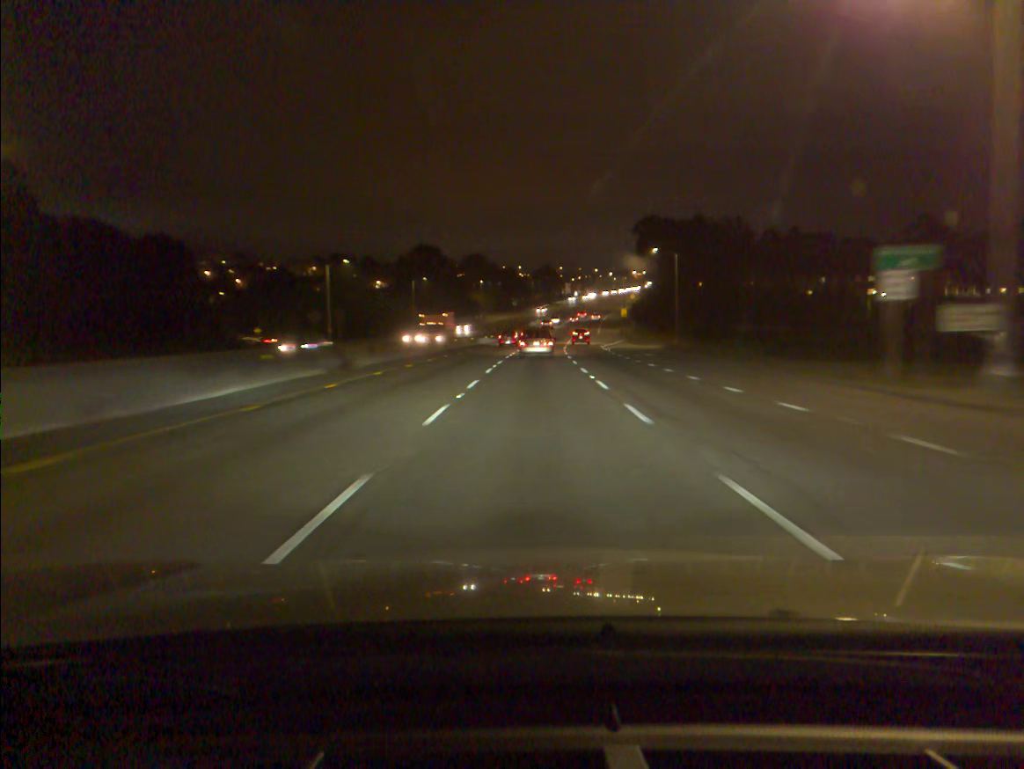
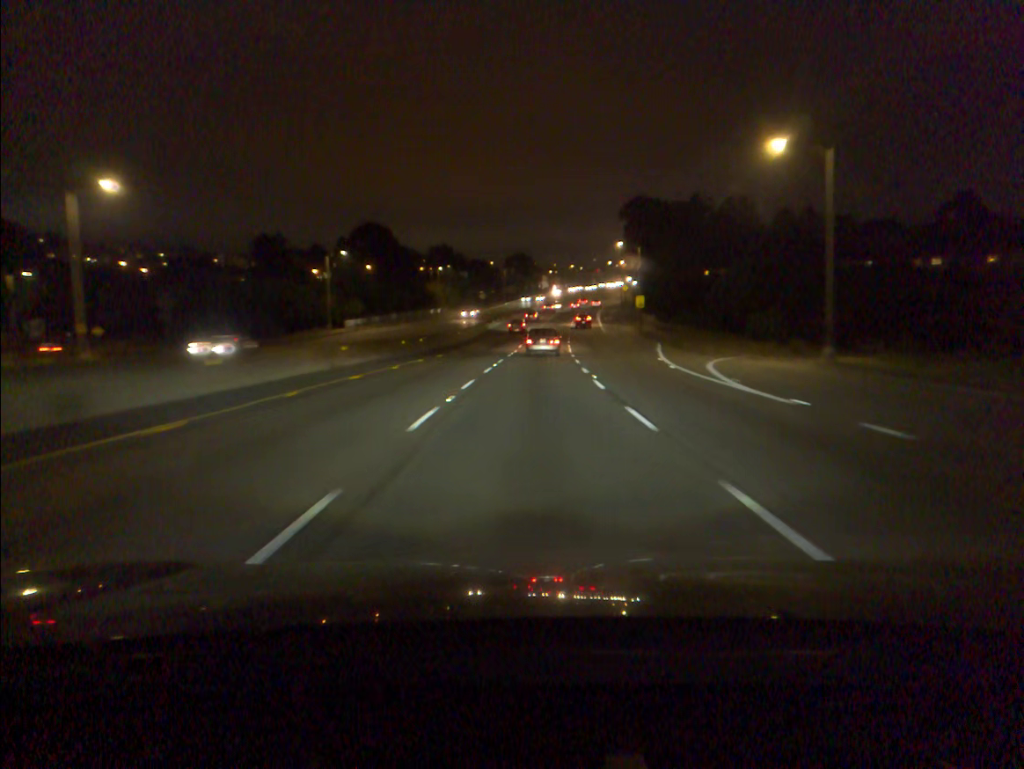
(+0.8, +45.2) m; +2°
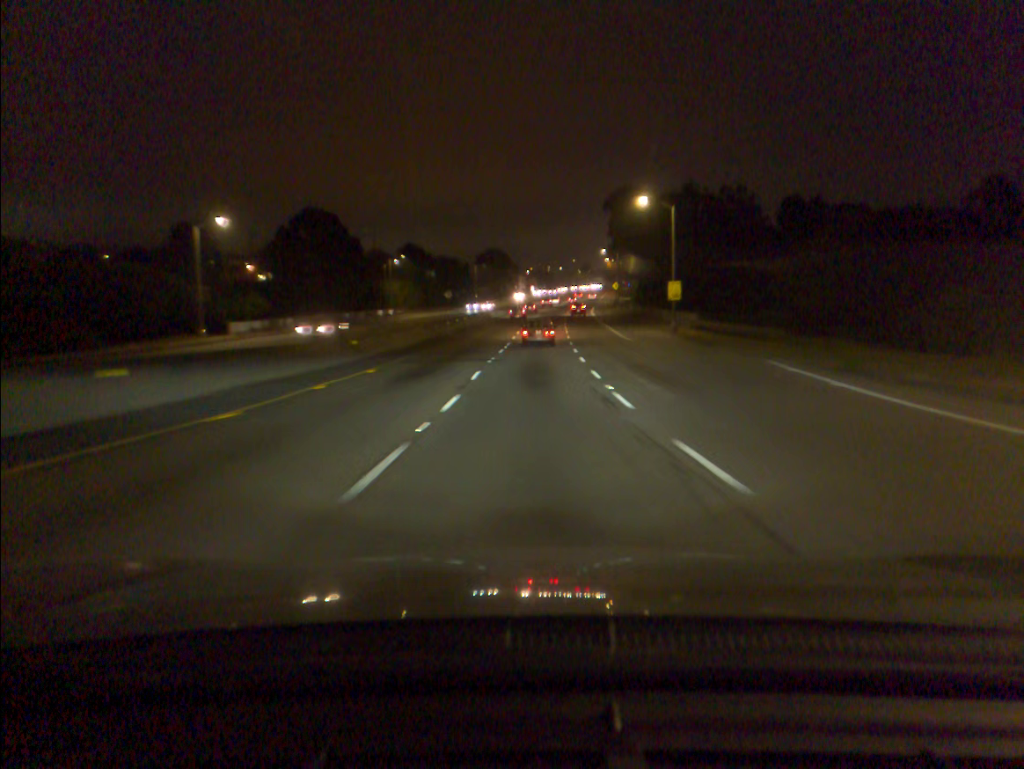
(+0.5, +33.9) m; +2°
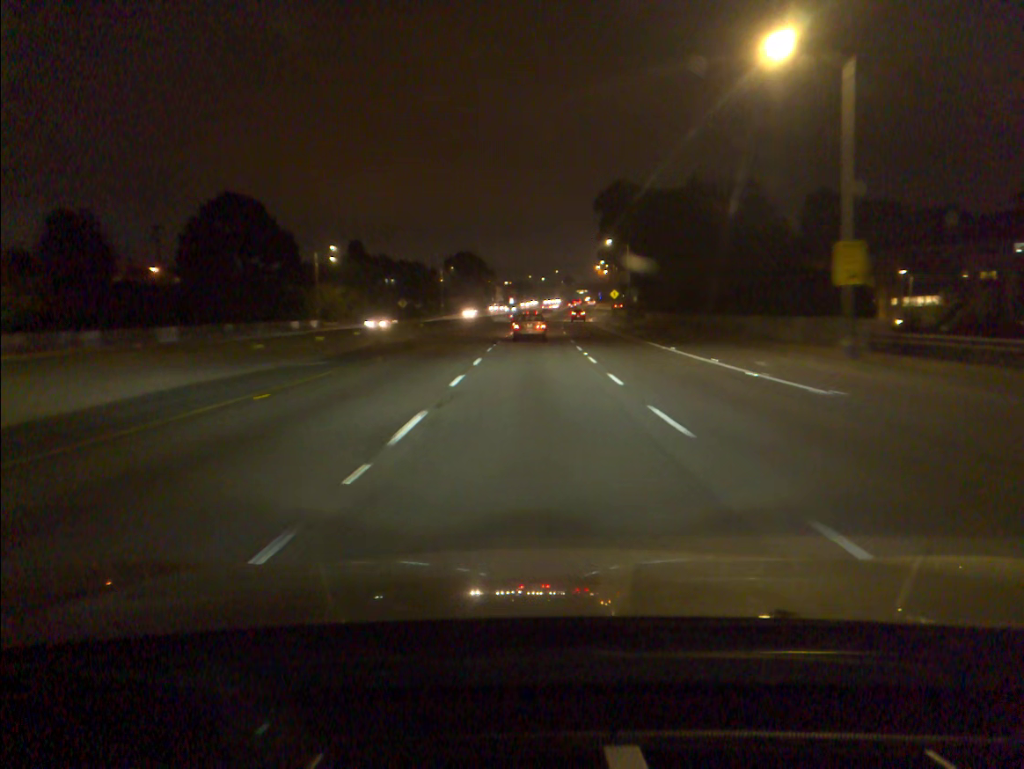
(+0.5, +33.9) m; +1°
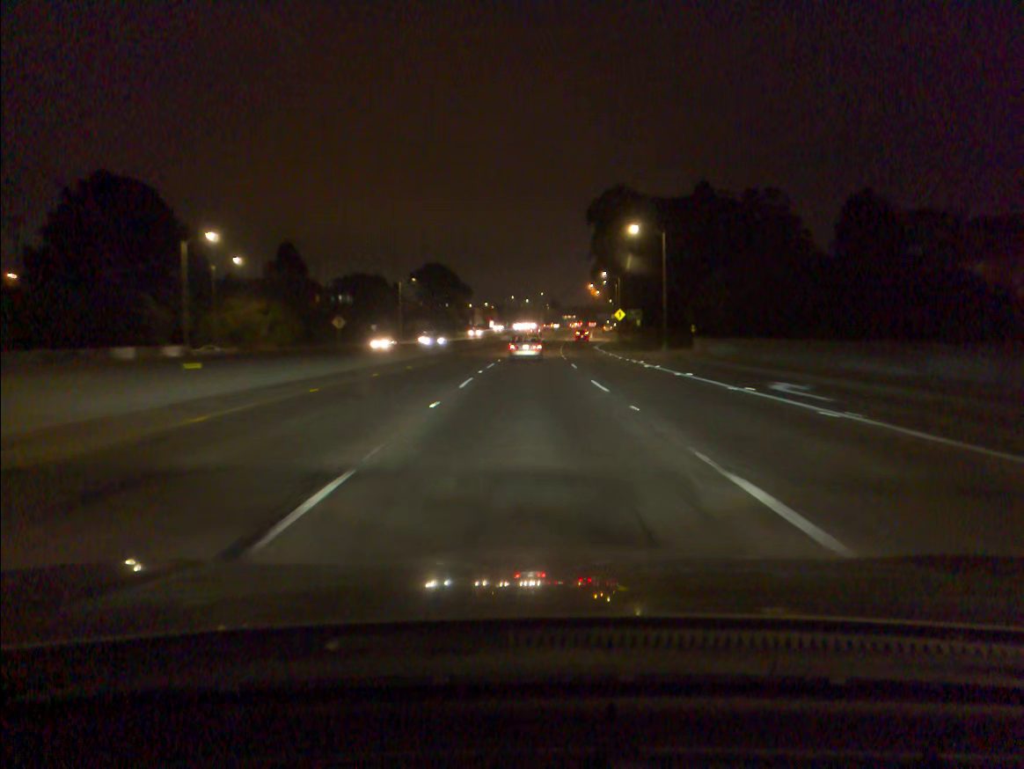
(+0.4, +34.0) m; +1°
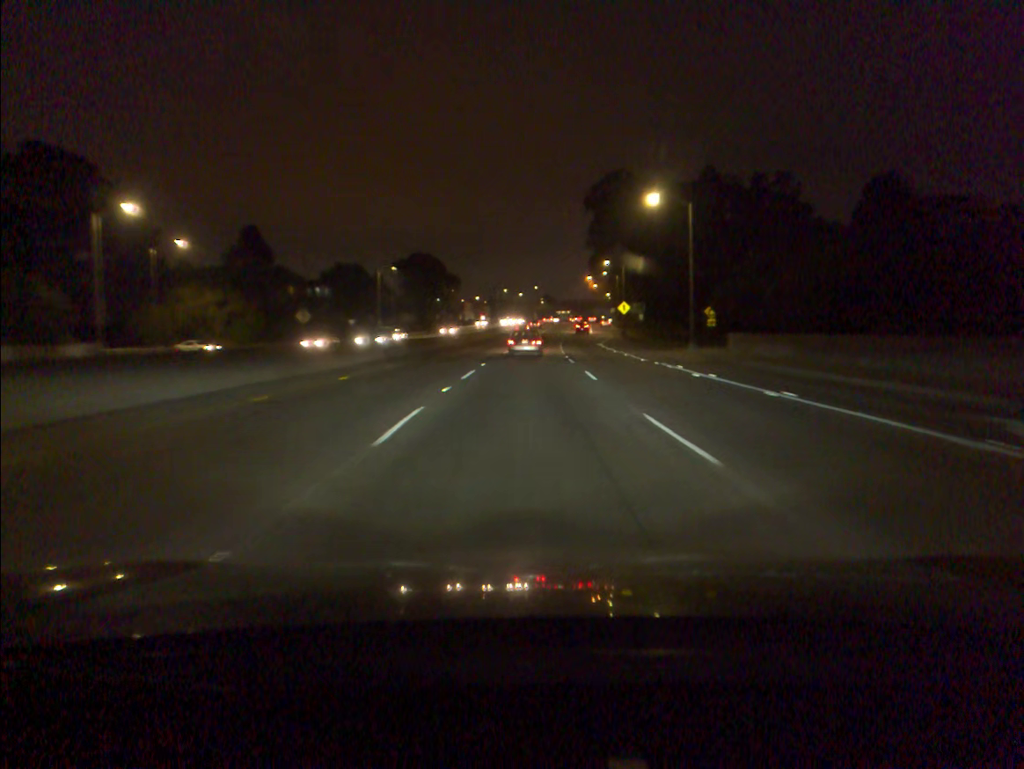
(0.0, +11.3) m; 0°
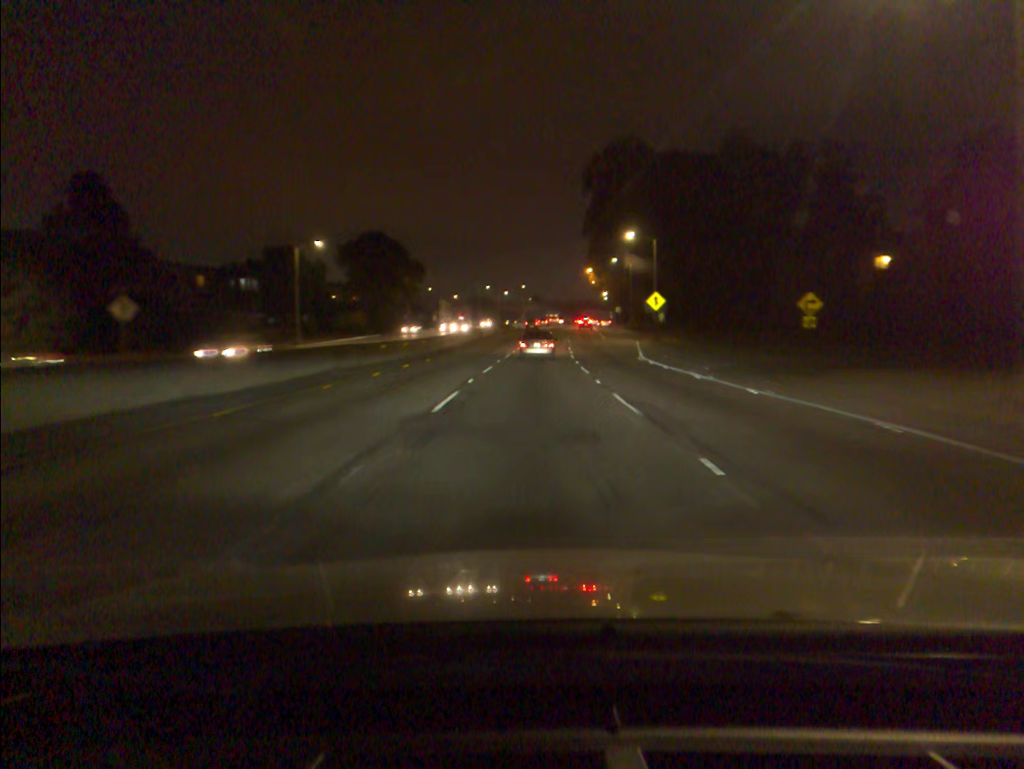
(+0.3, +33.8) m; +1°
